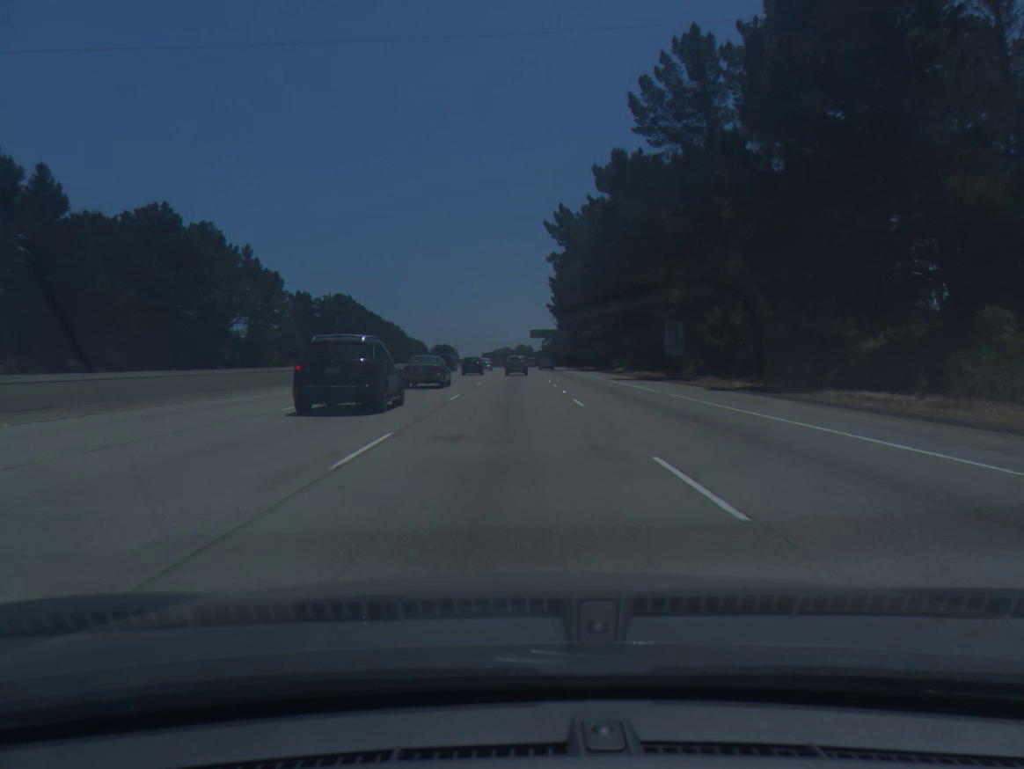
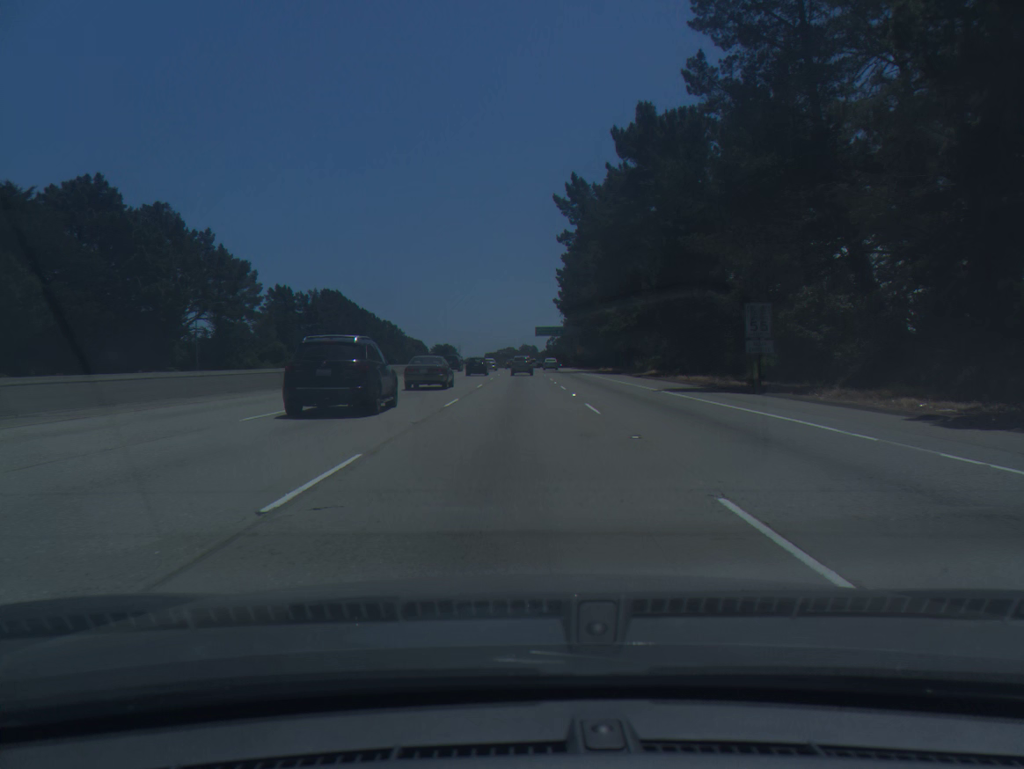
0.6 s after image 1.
(0.0, +17.4) m; 0°
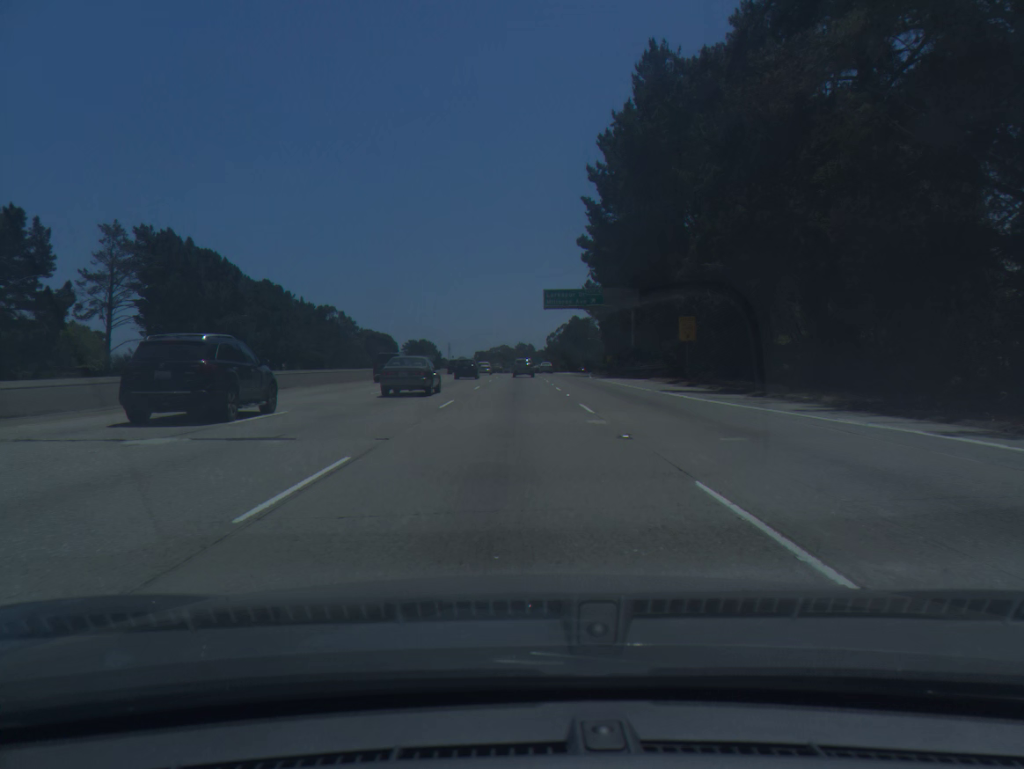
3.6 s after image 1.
(+0.5, +87.6) m; 0°
